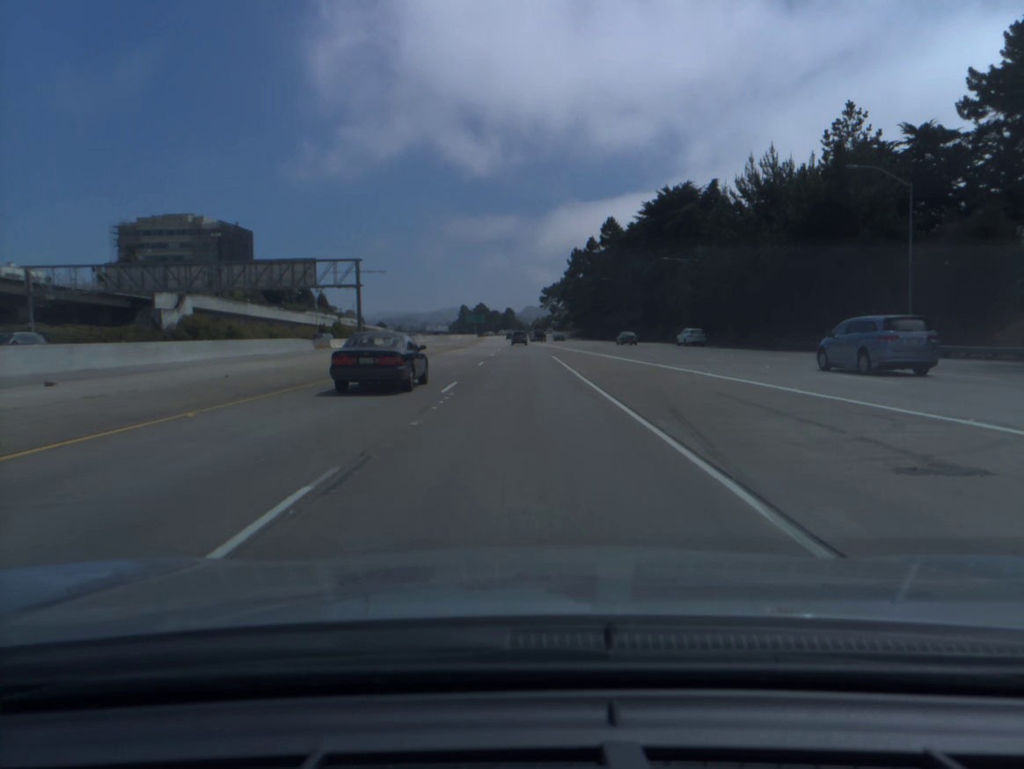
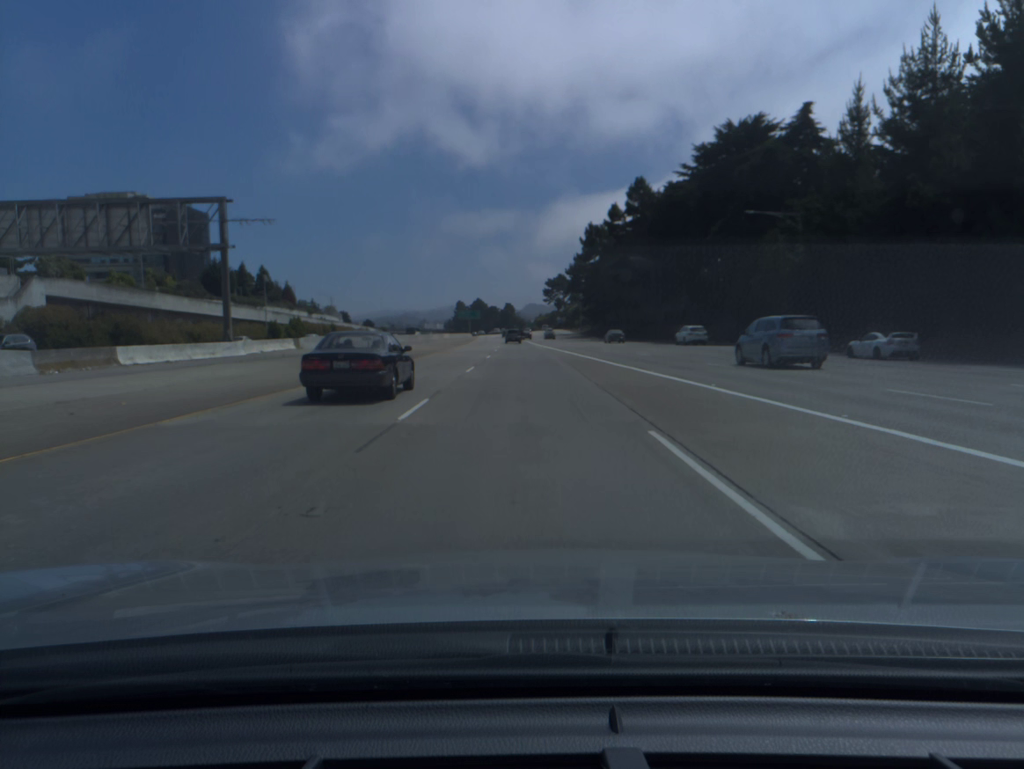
(0.0, +35.2) m; 0°
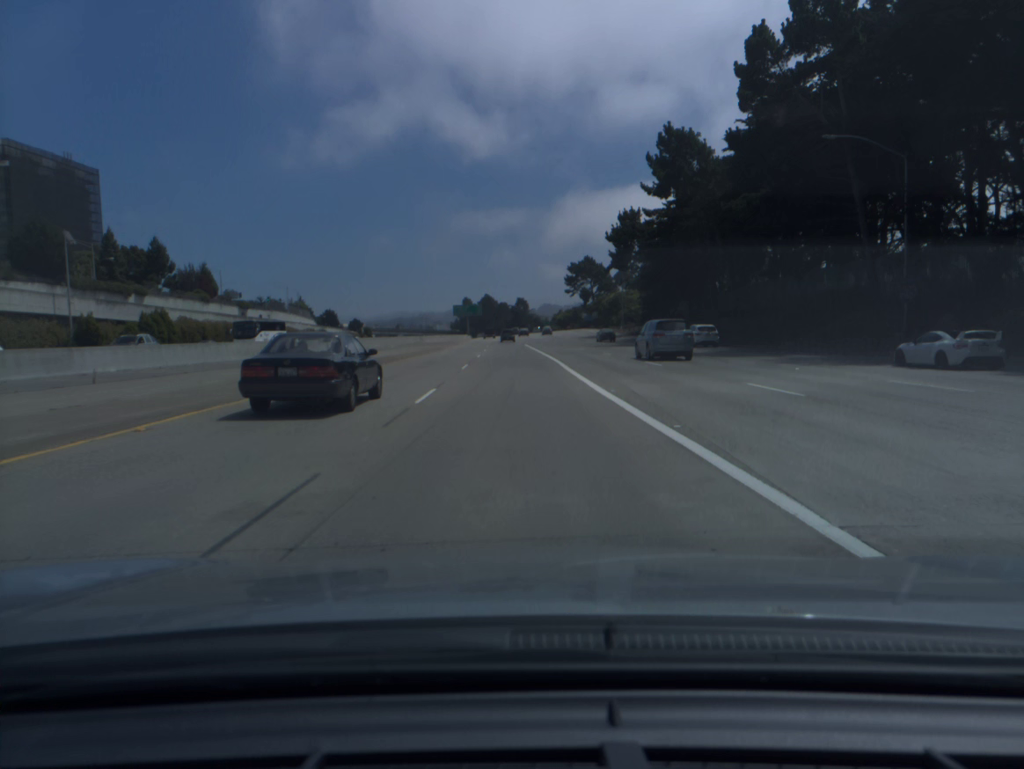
(-0.3, +70.4) m; -1°
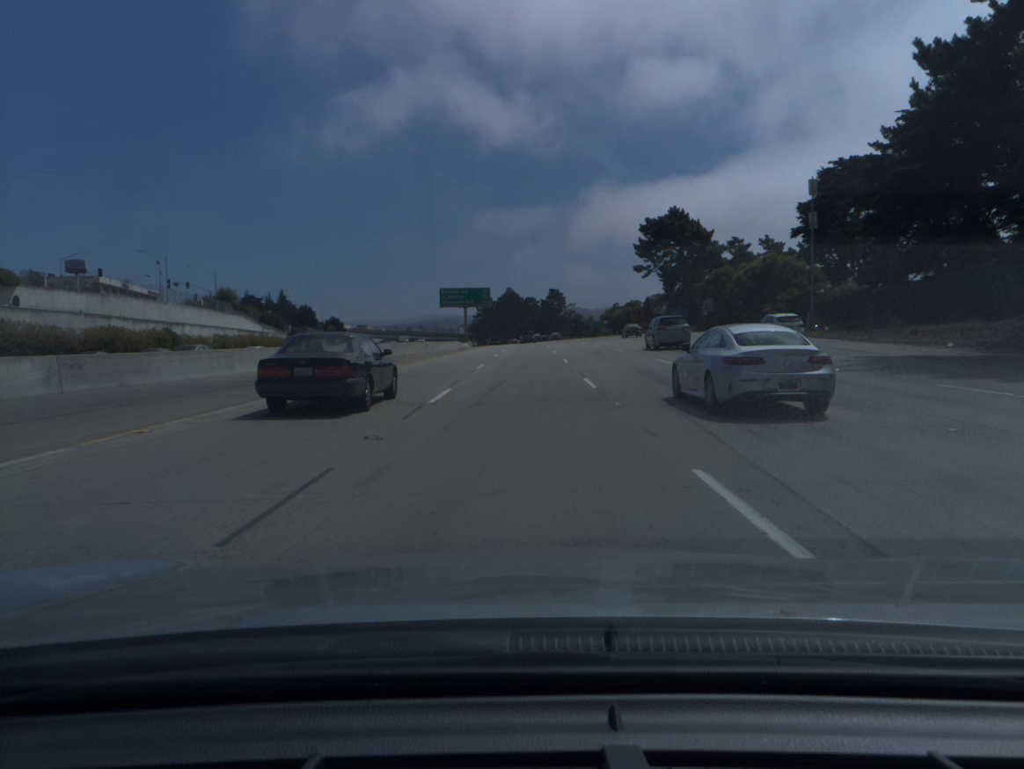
(-2.0, +87.6) m; -2°
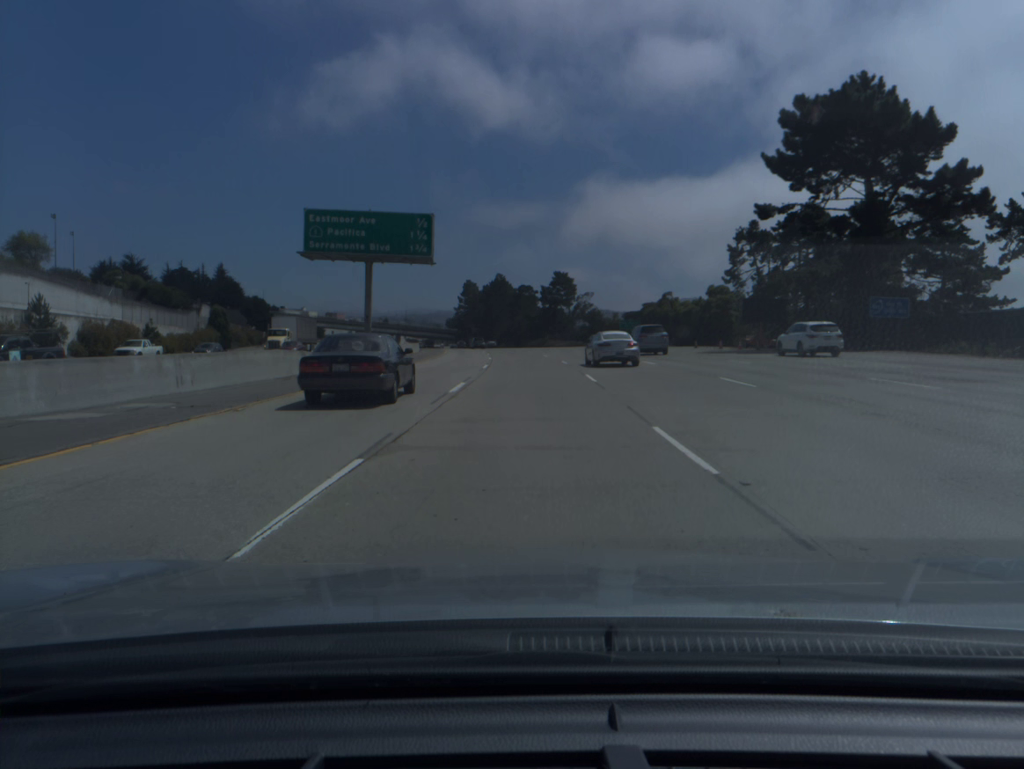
(+0.2, +69.6) m; 0°
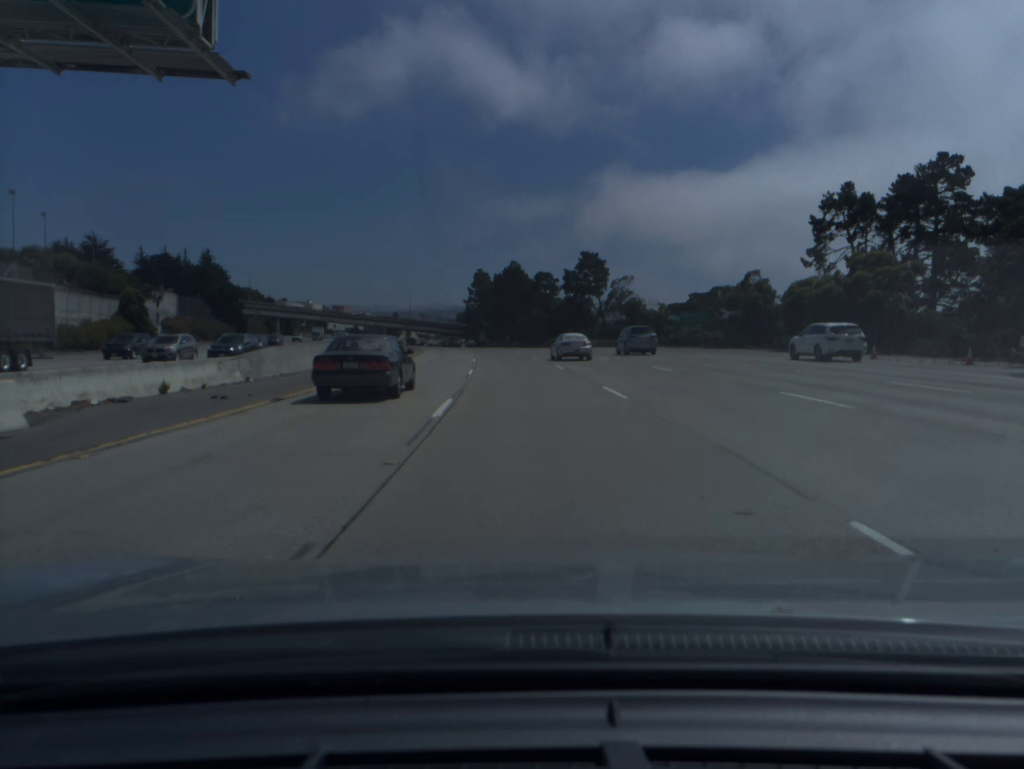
(-0.2, +34.9) m; -1°
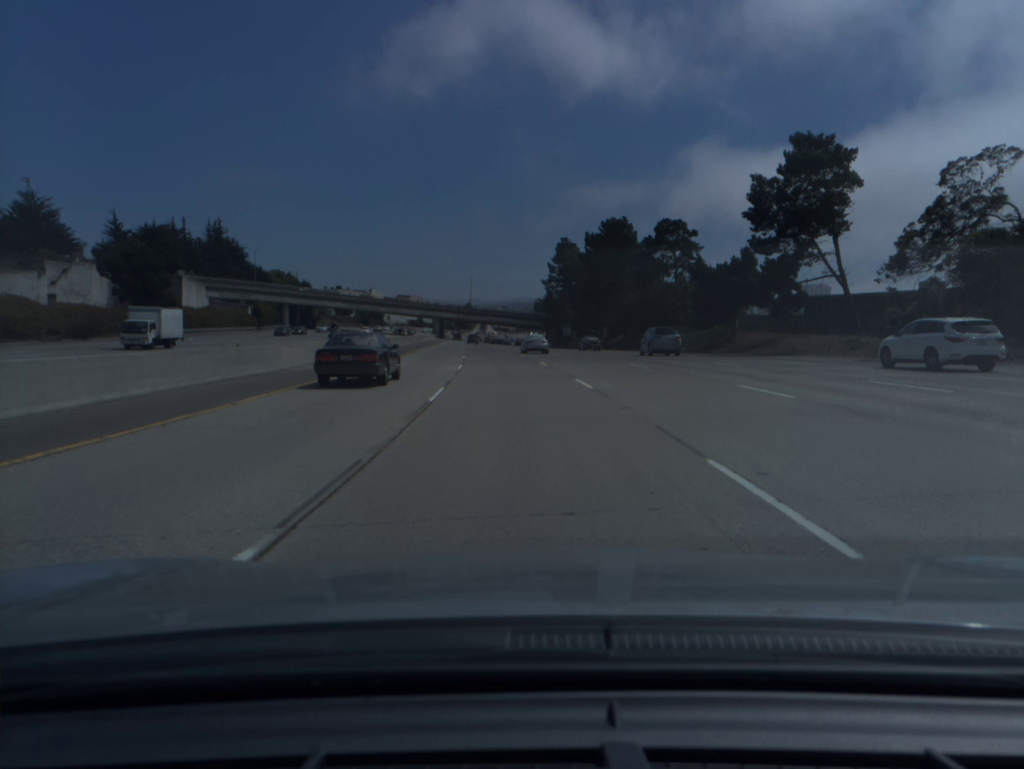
(-3.1, +70.4) m; -6°
